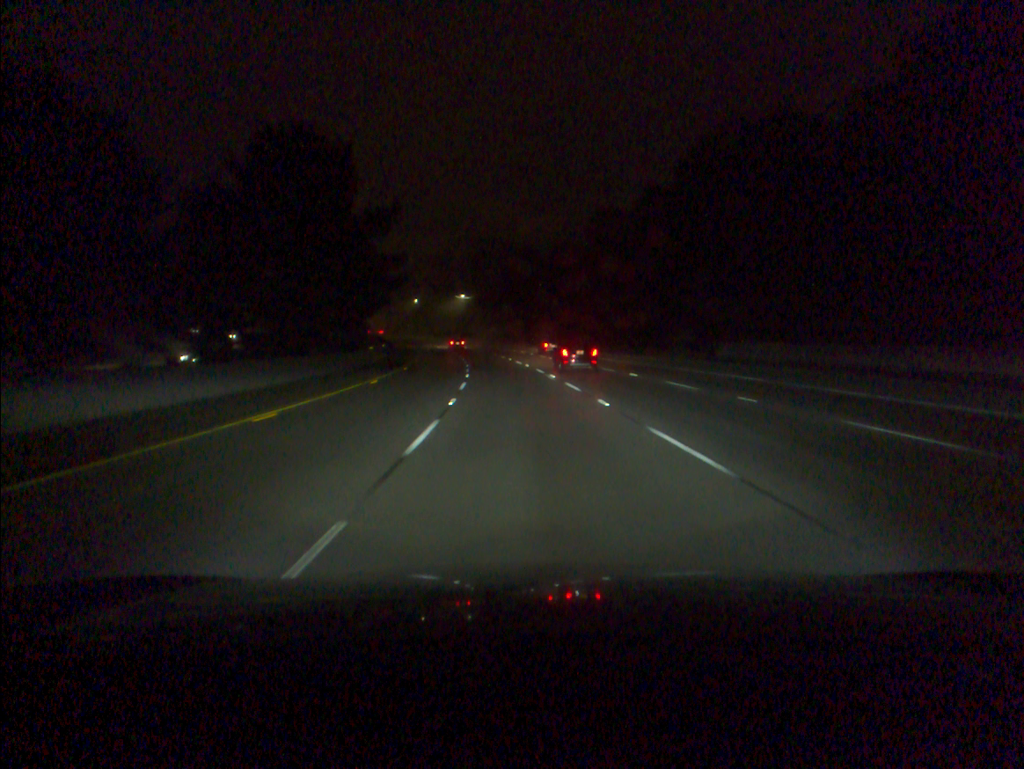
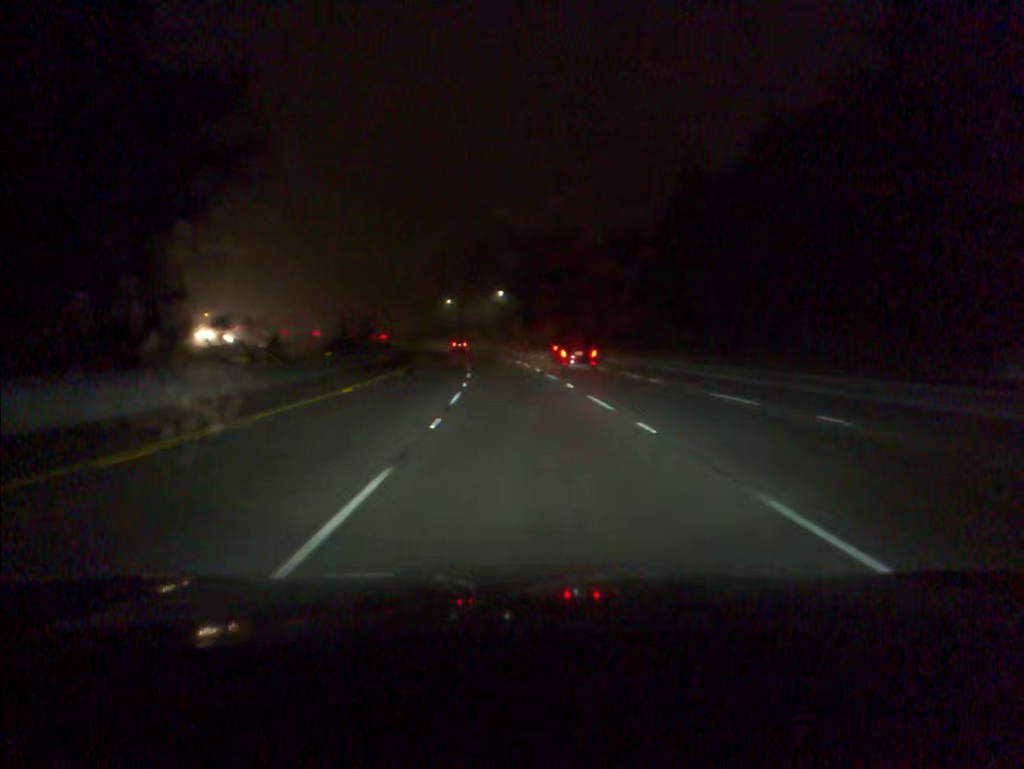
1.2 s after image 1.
(-0.9, +34.7) m; -3°
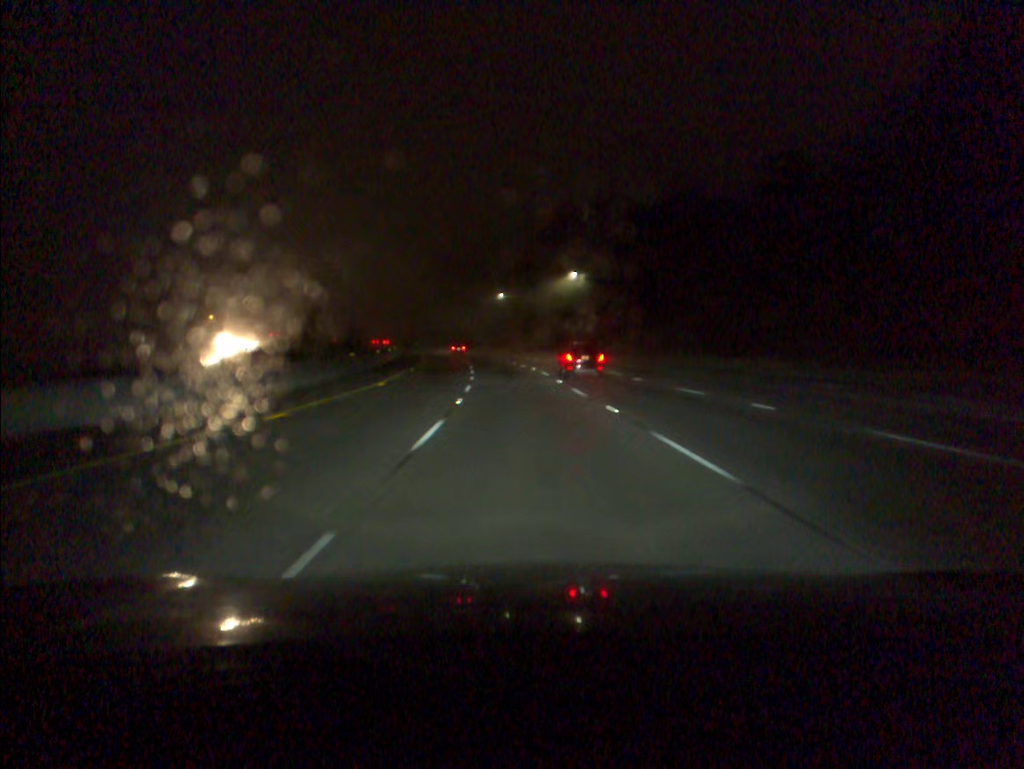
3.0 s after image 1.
(-2.2, +52.3) m; -5°
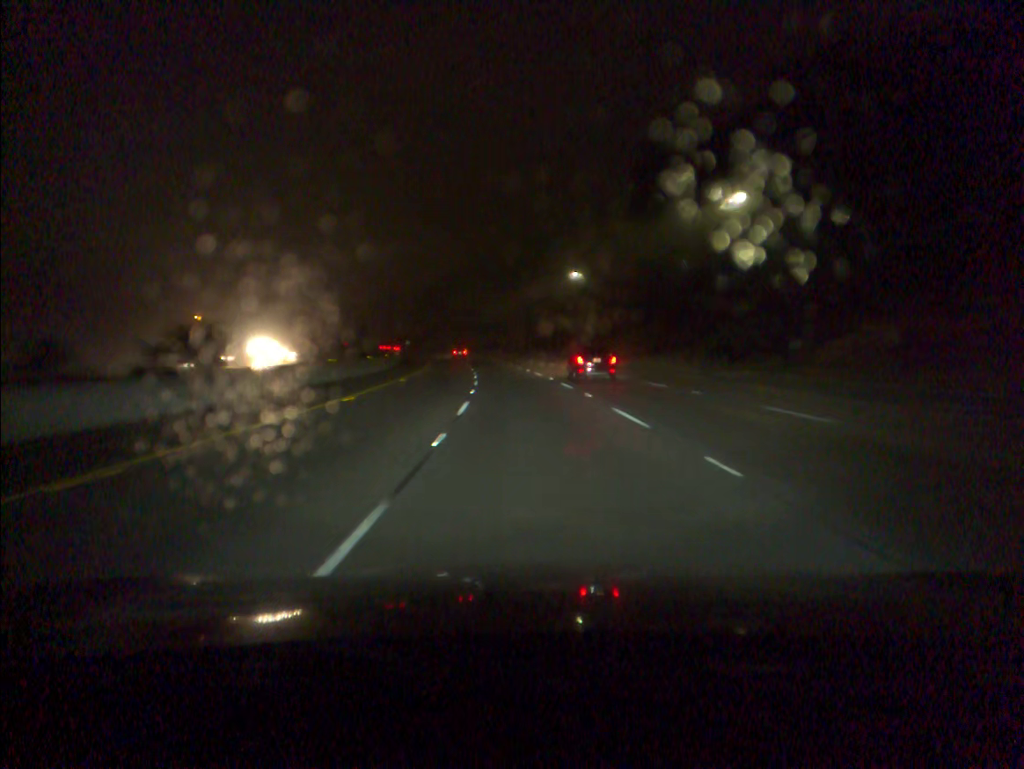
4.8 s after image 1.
(-2.1, +51.9) m; -5°
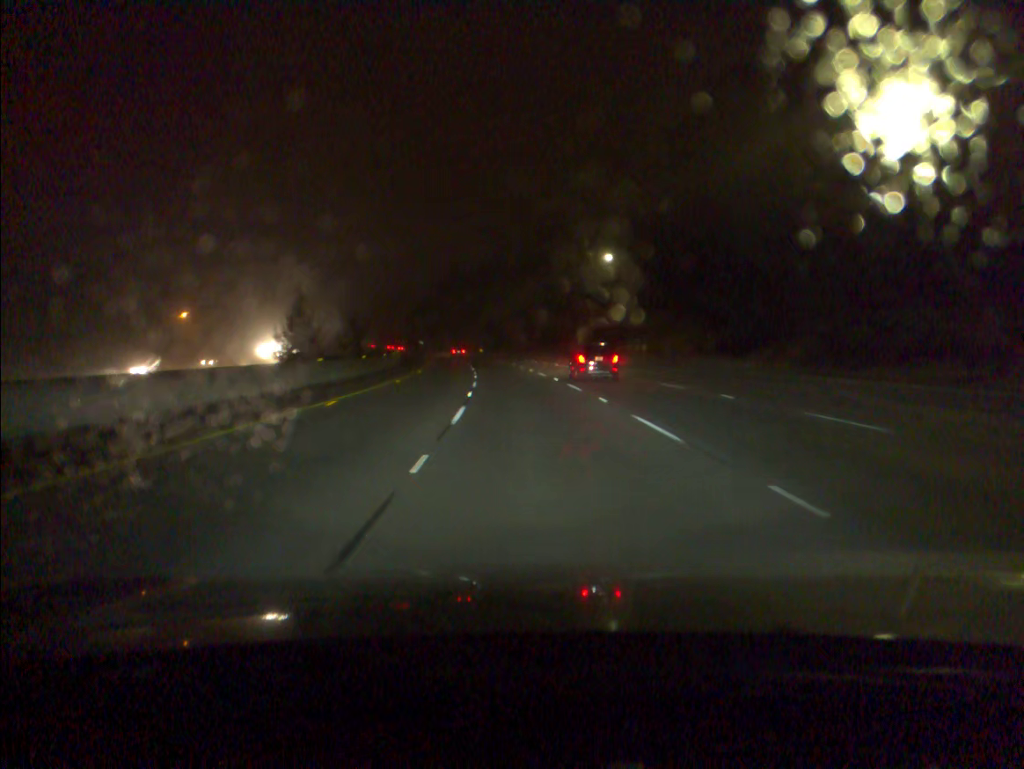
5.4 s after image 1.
(-0.2, +17.2) m; -1°
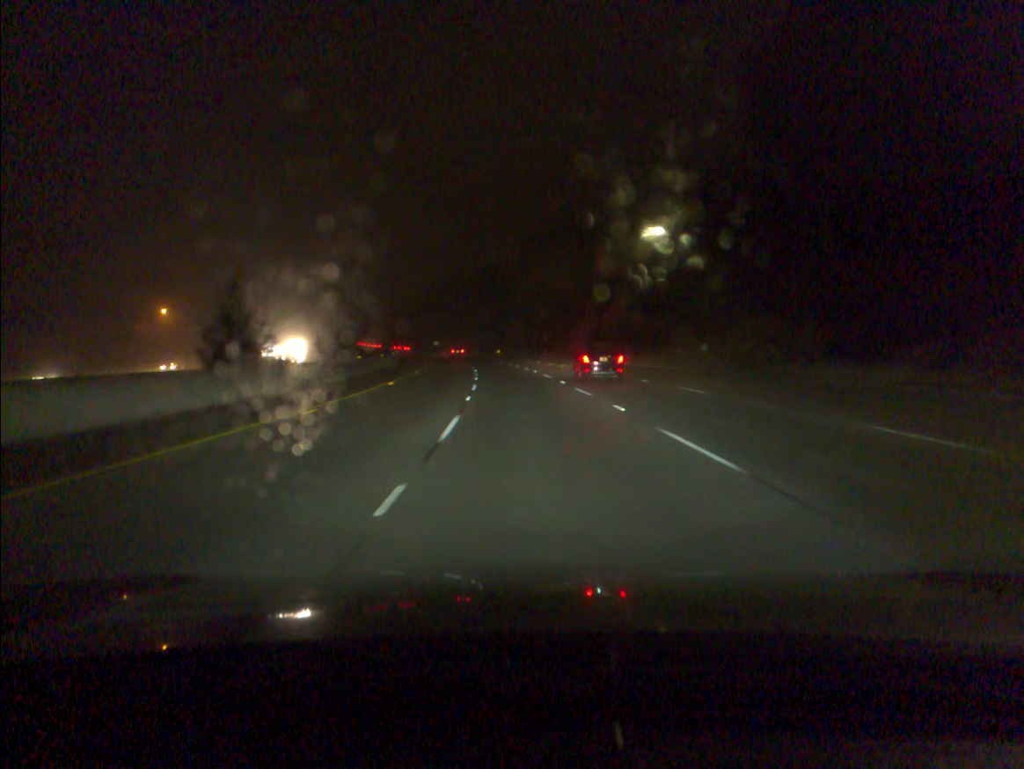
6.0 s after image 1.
(-0.2, +17.2) m; -2°
